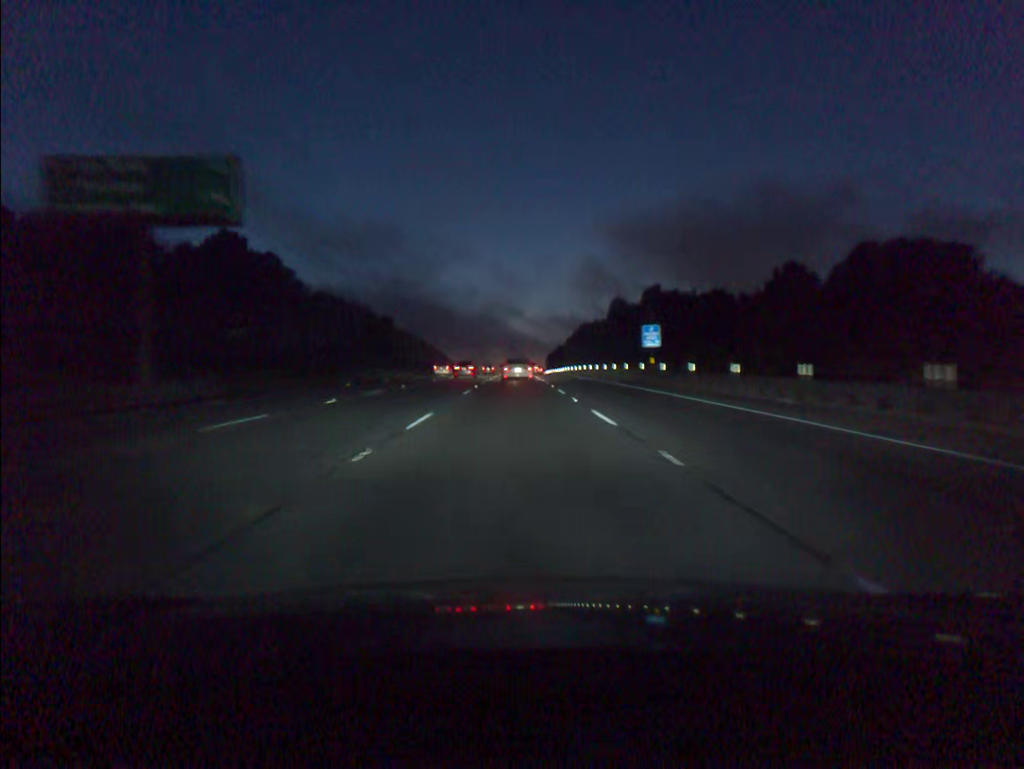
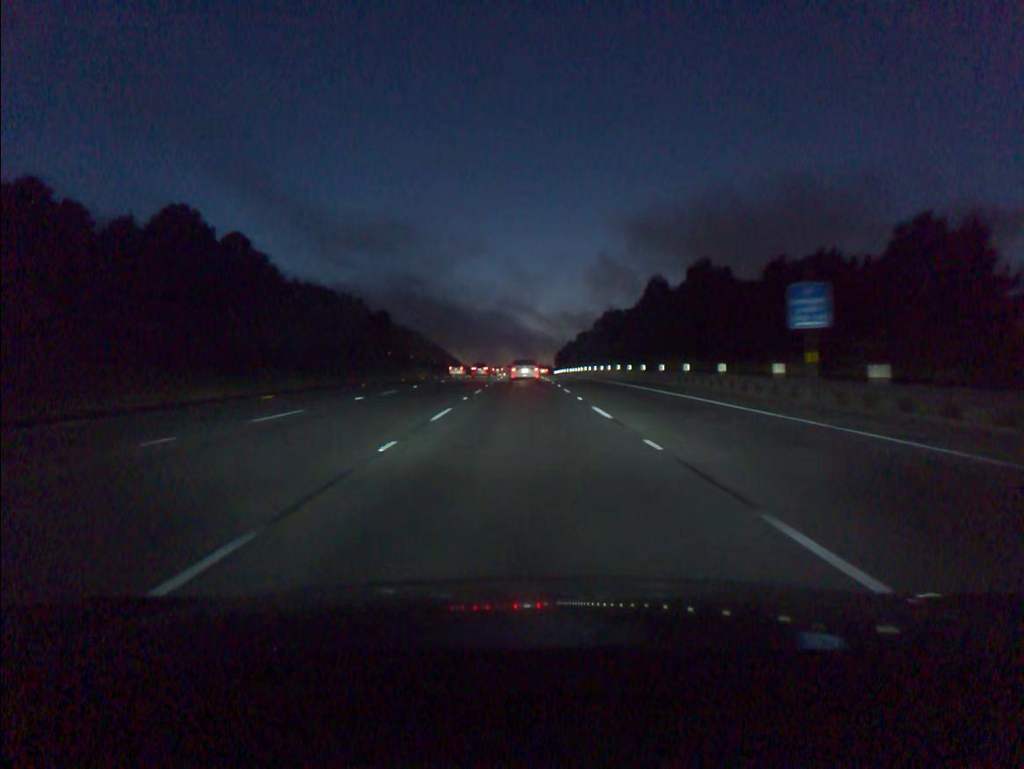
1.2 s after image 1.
(-0.1, +27.3) m; -1°
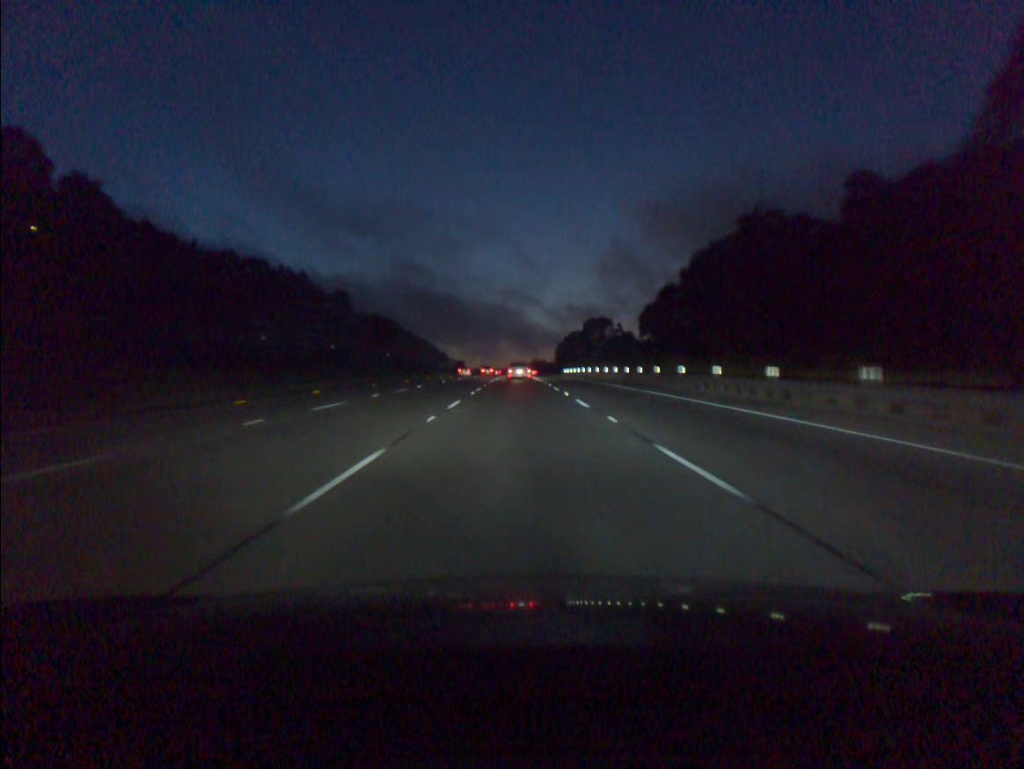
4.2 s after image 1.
(+0.2, +67.9) m; 0°
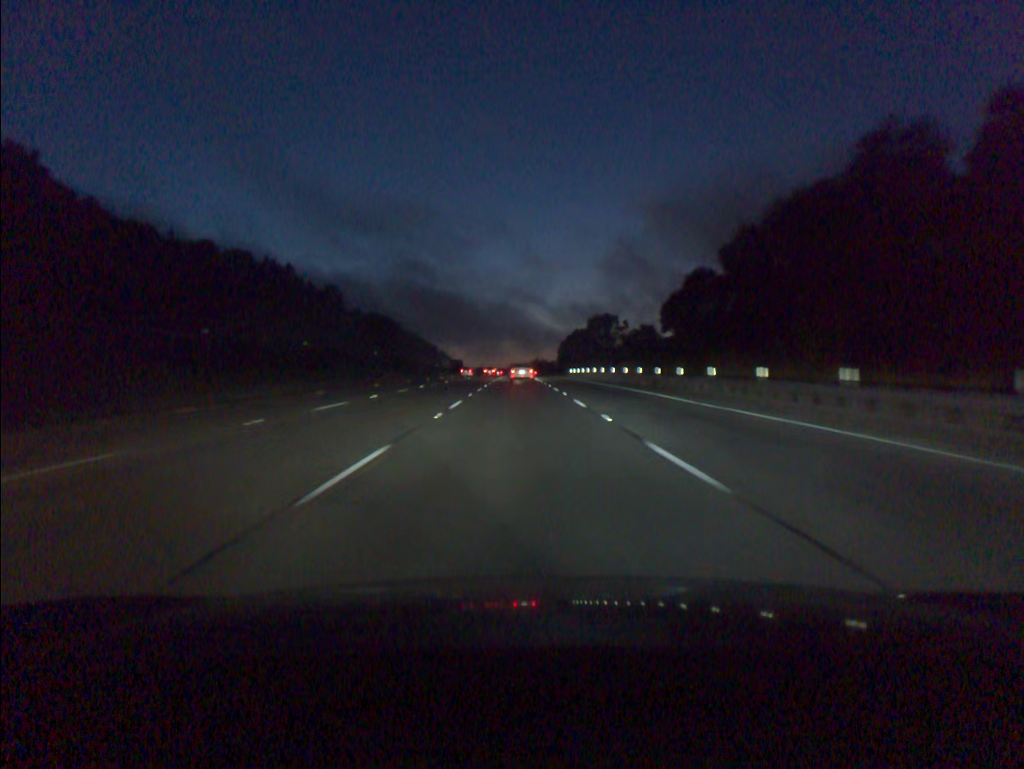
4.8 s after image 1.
(0.0, +14.0) m; 0°
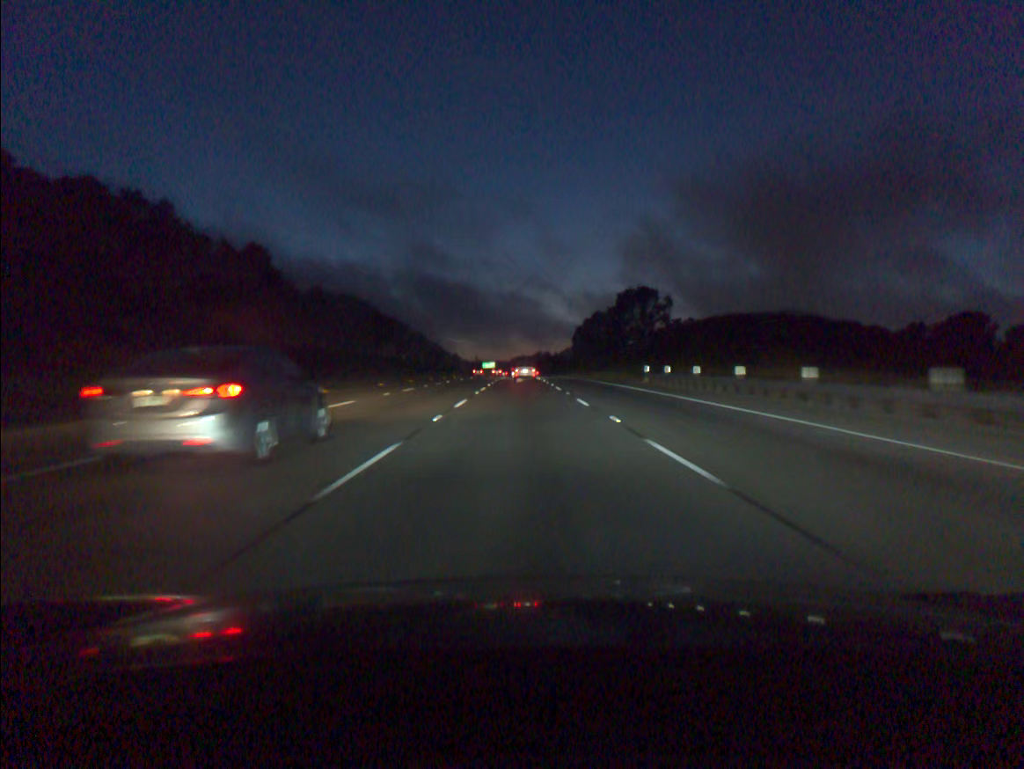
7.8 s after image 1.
(-0.1, +72.6) m; 0°
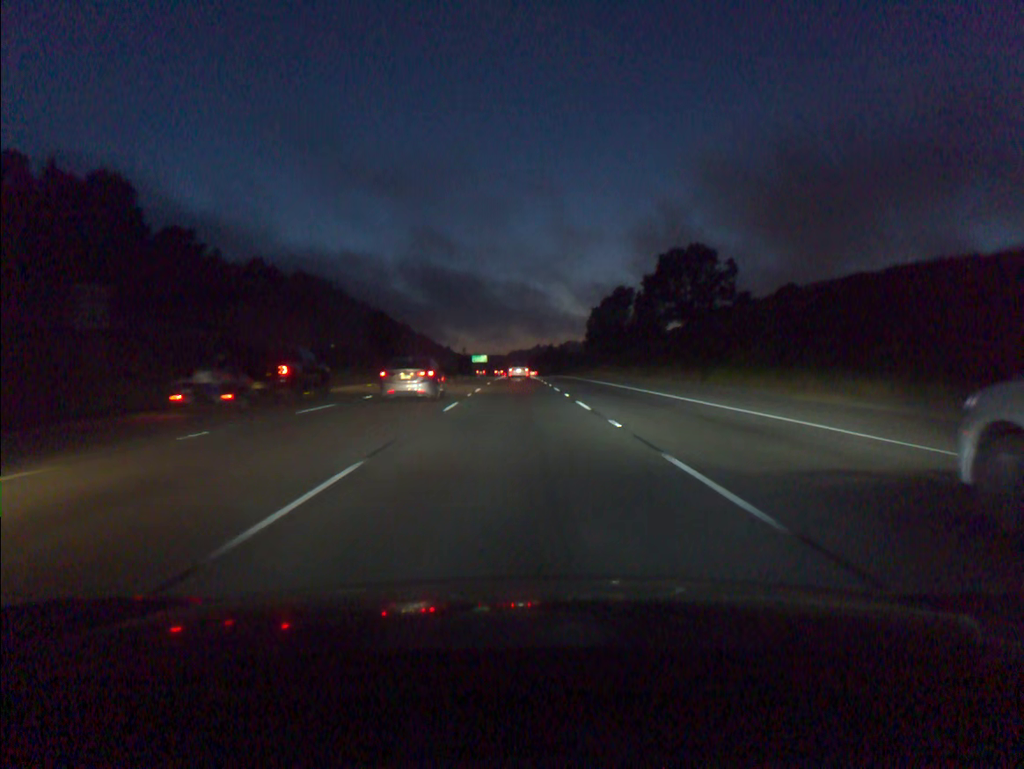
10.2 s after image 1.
(+0.1, +60.5) m; 0°
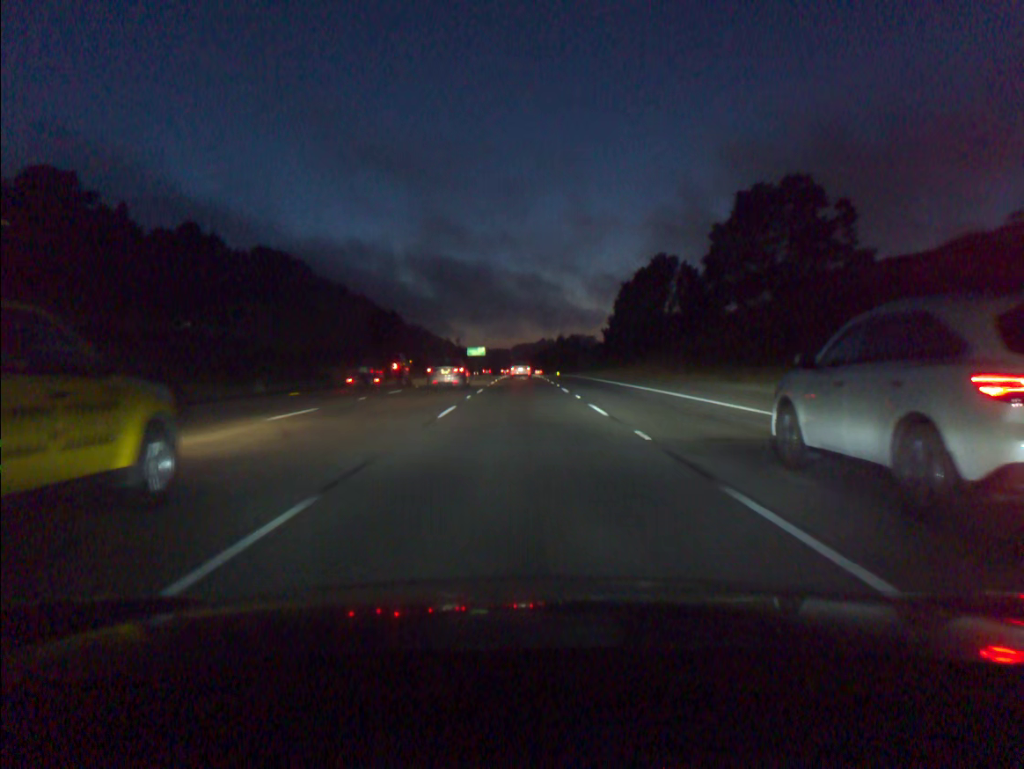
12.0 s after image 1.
(-0.1, +46.5) m; 0°
